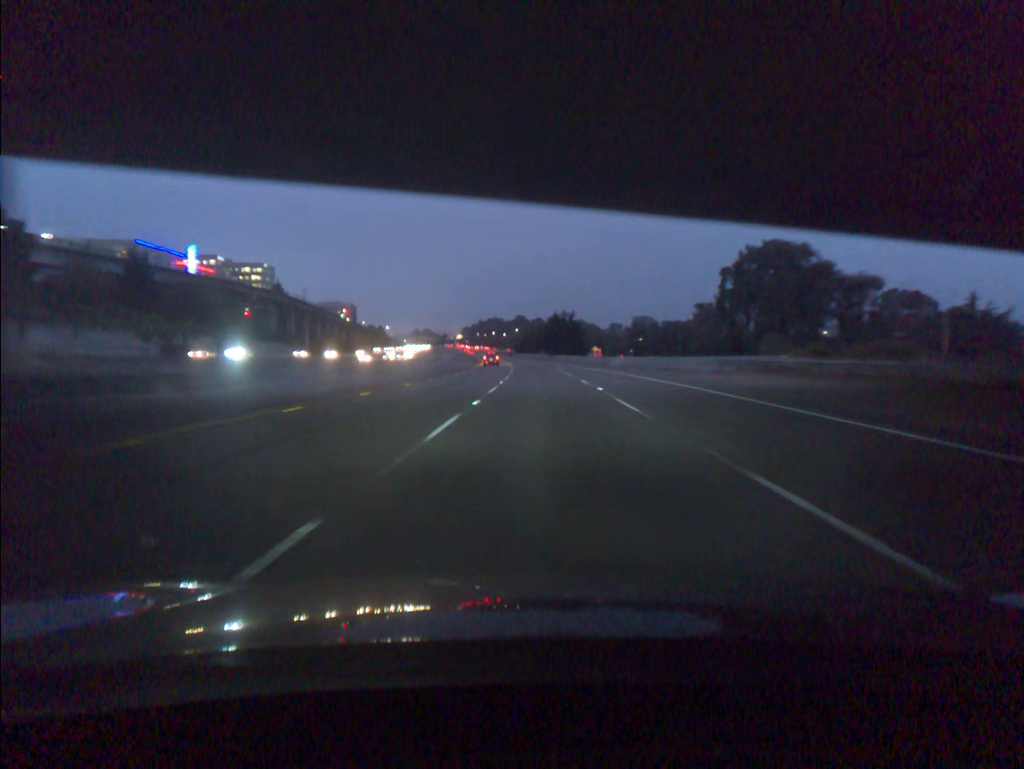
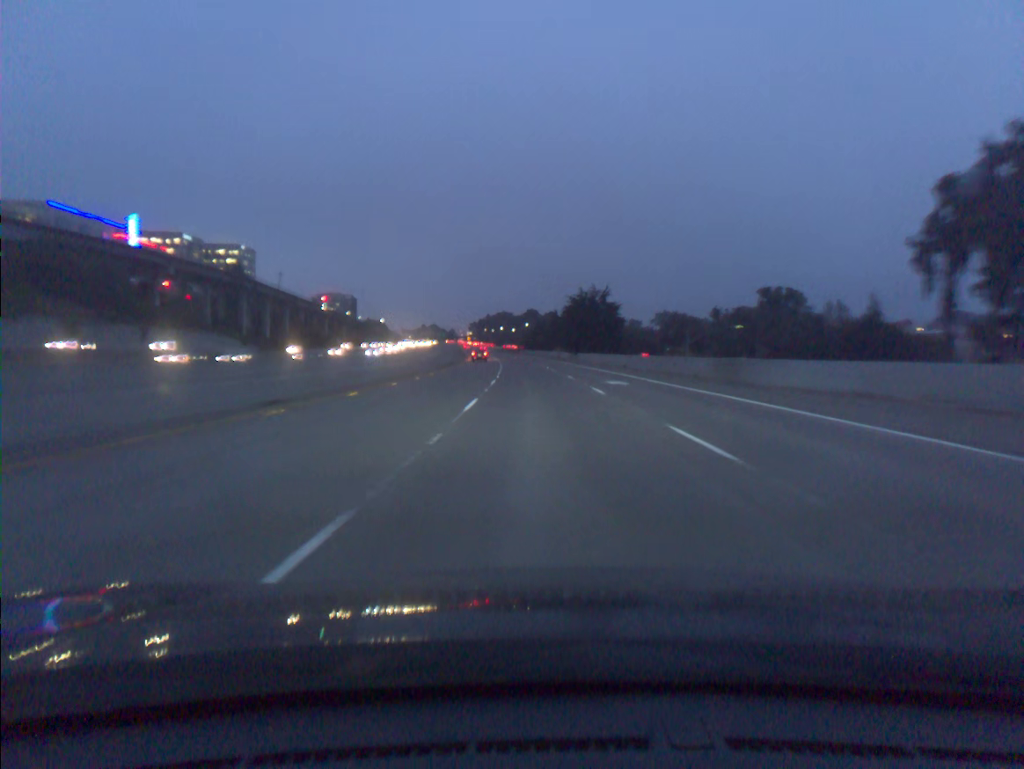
(-0.2, +52.0) m; -1°
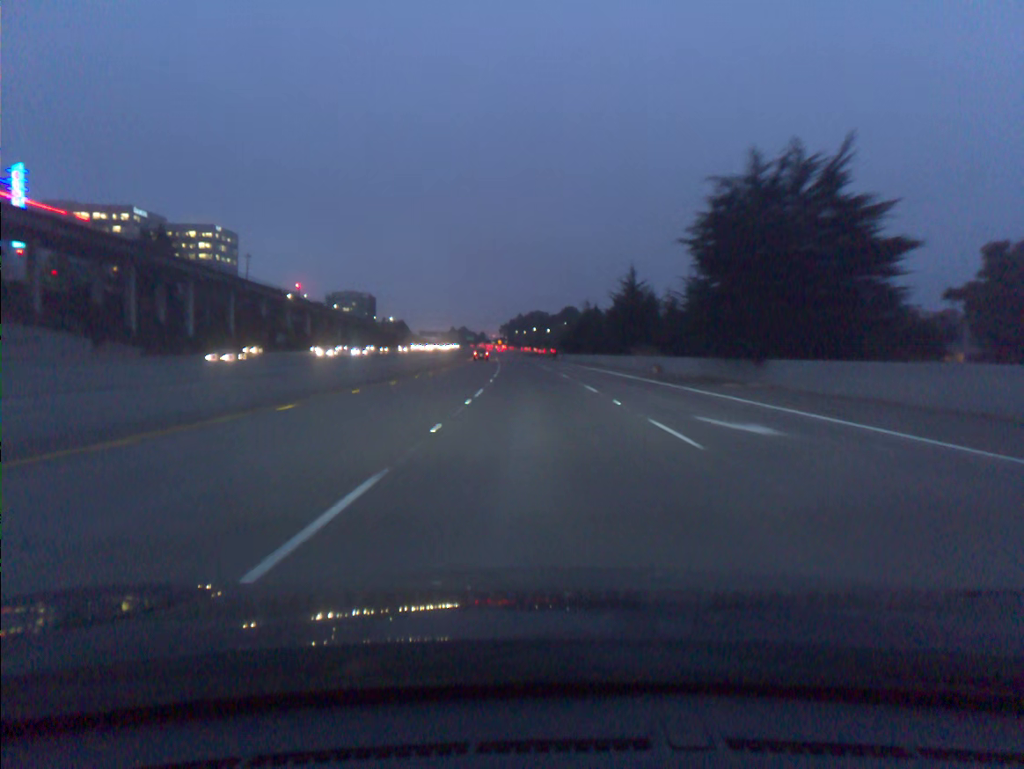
(-1.7, +71.2) m; -3°
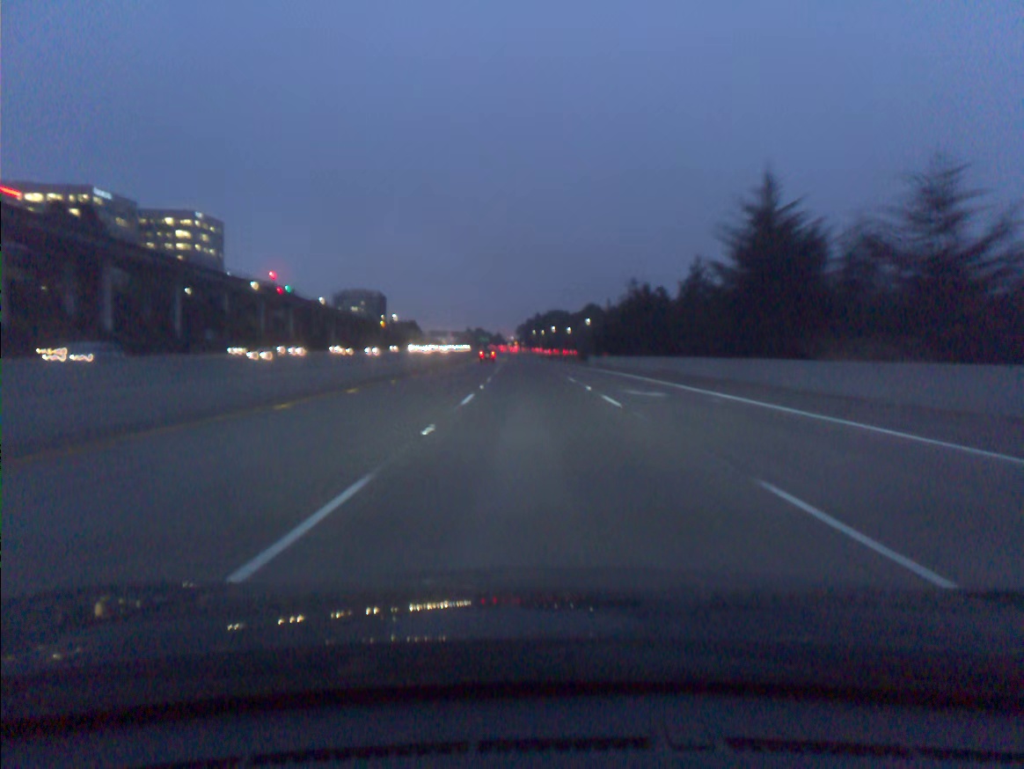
(-0.4, +36.3) m; -1°
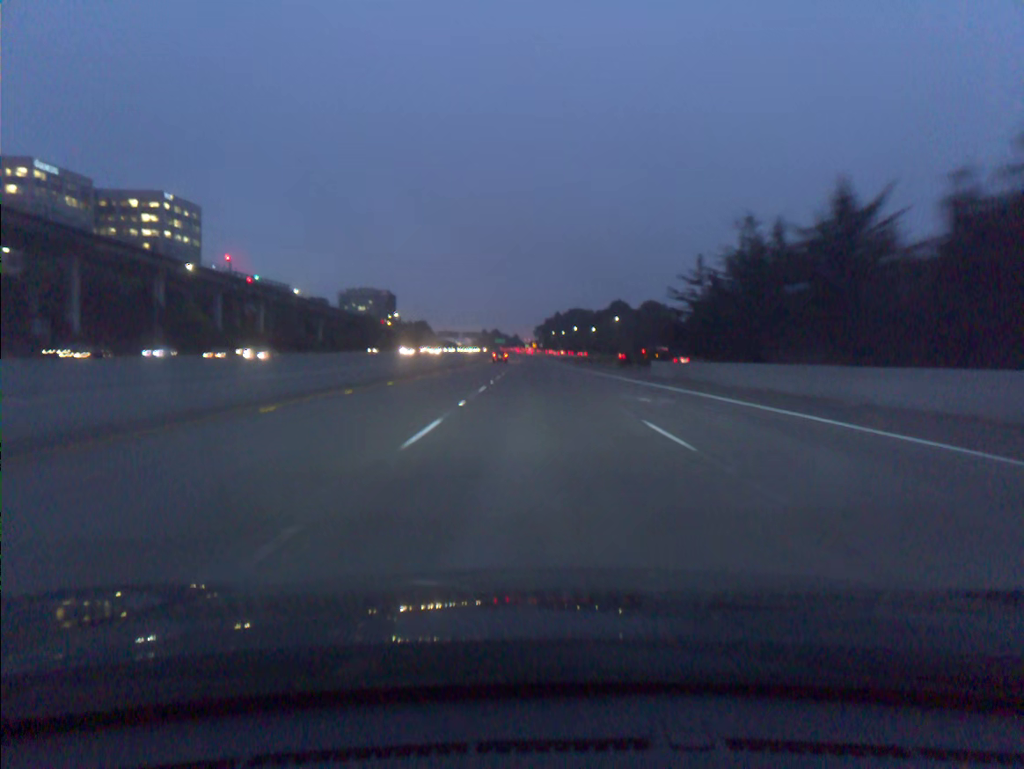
(-0.4, +36.6) m; -1°
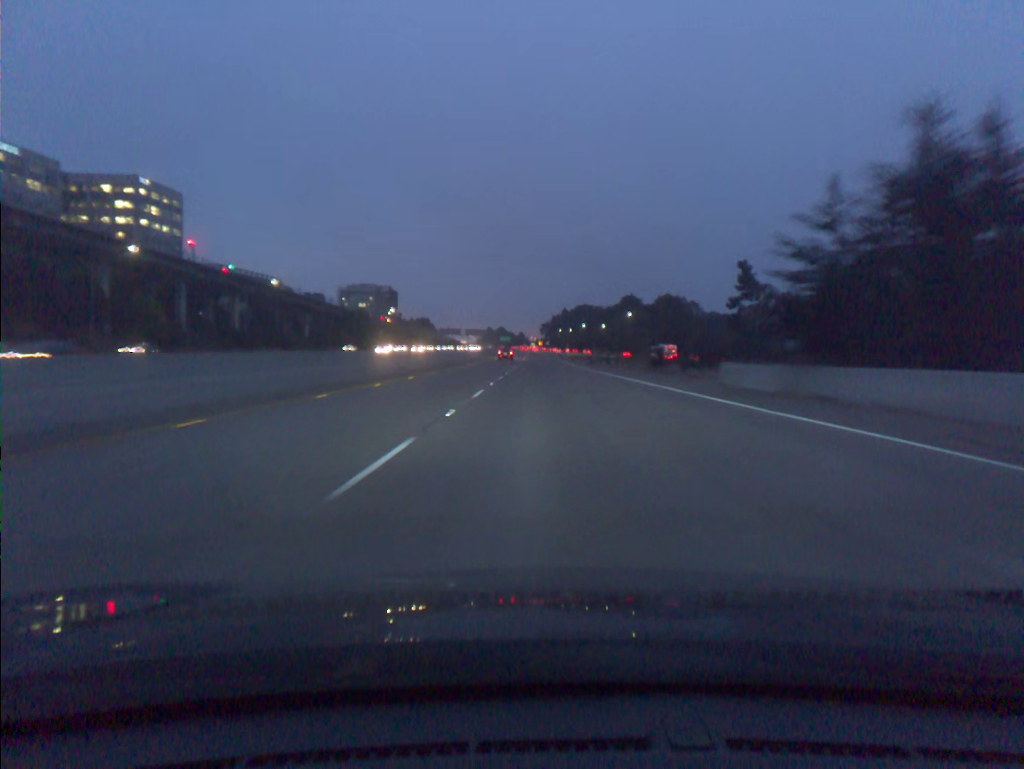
(-0.1, +18.3) m; 0°
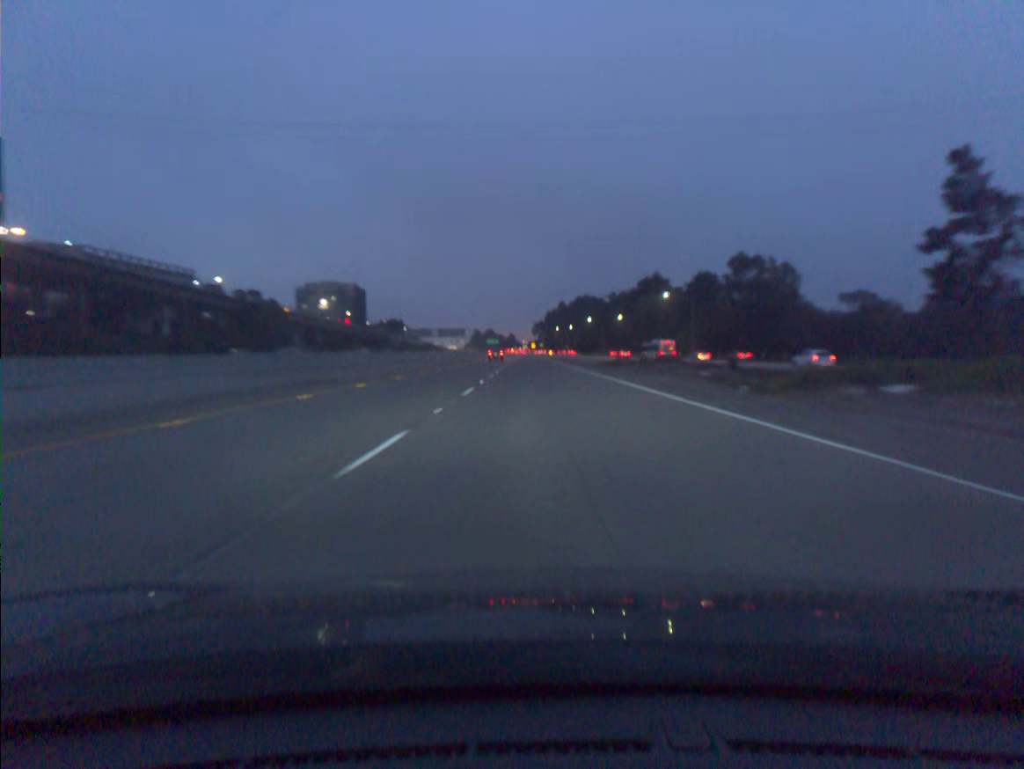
(+0.2, +73.3) m; +1°
